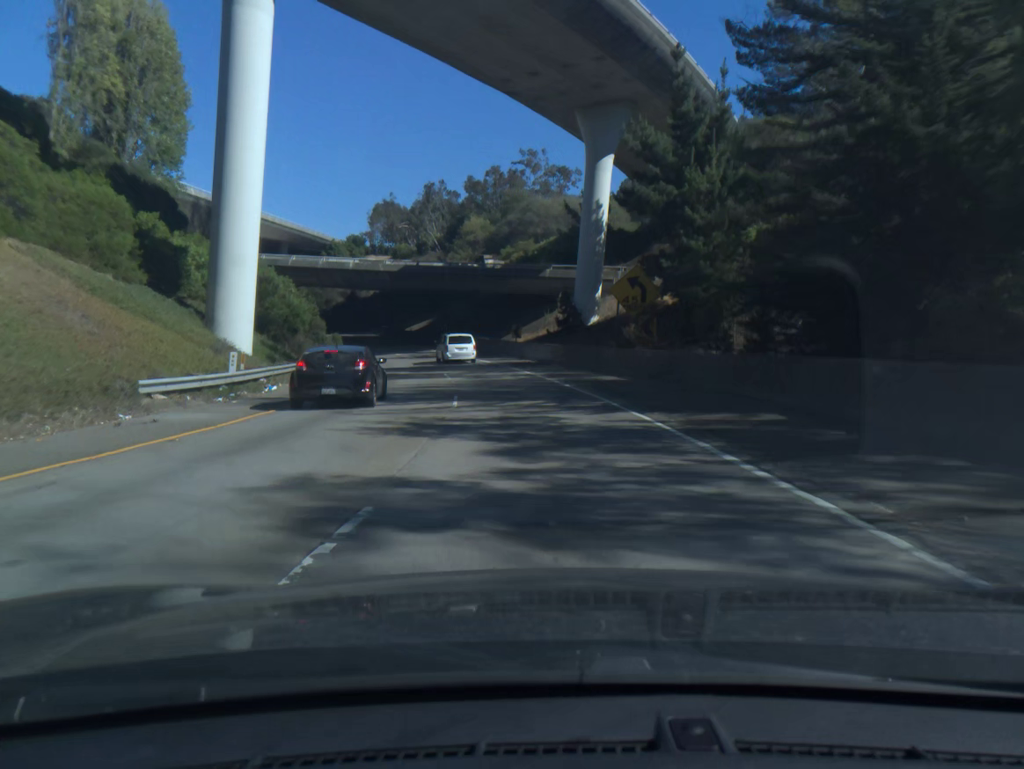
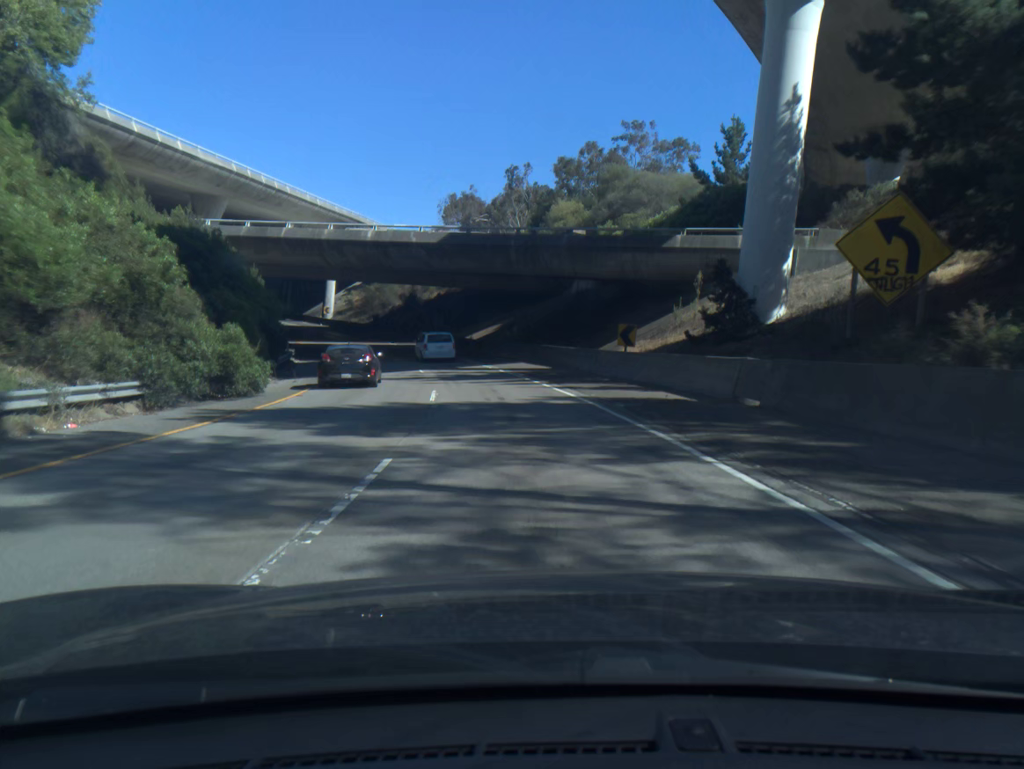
(-1.3, +26.5) m; -6°
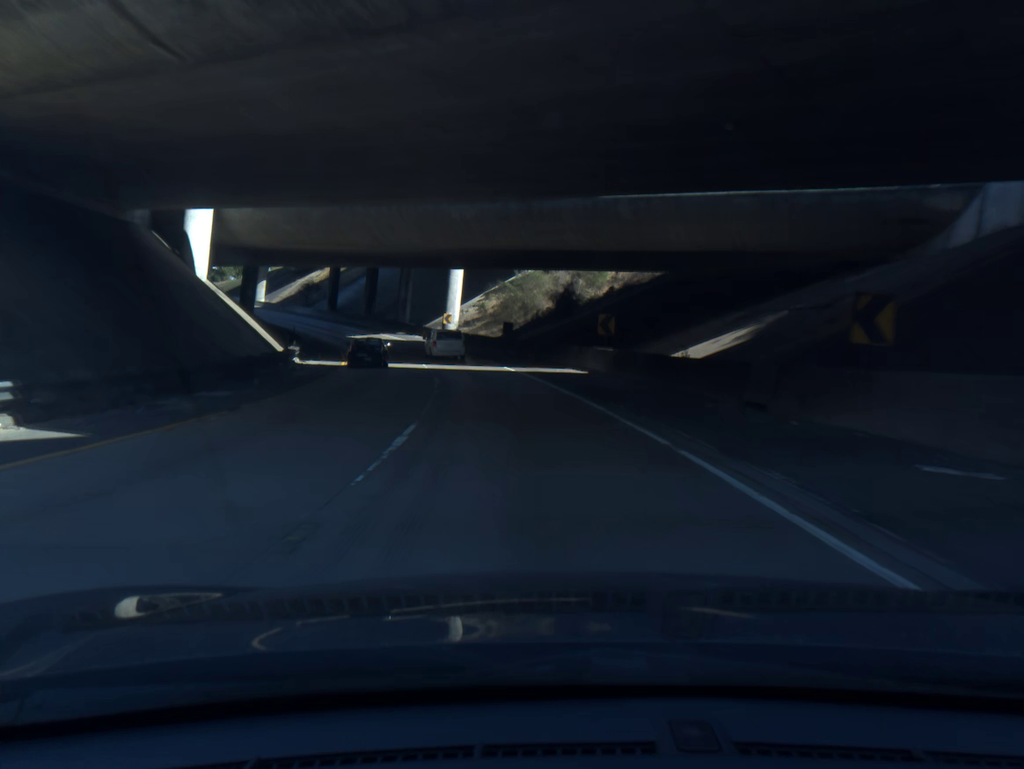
(-4.3, +39.3) m; -13°
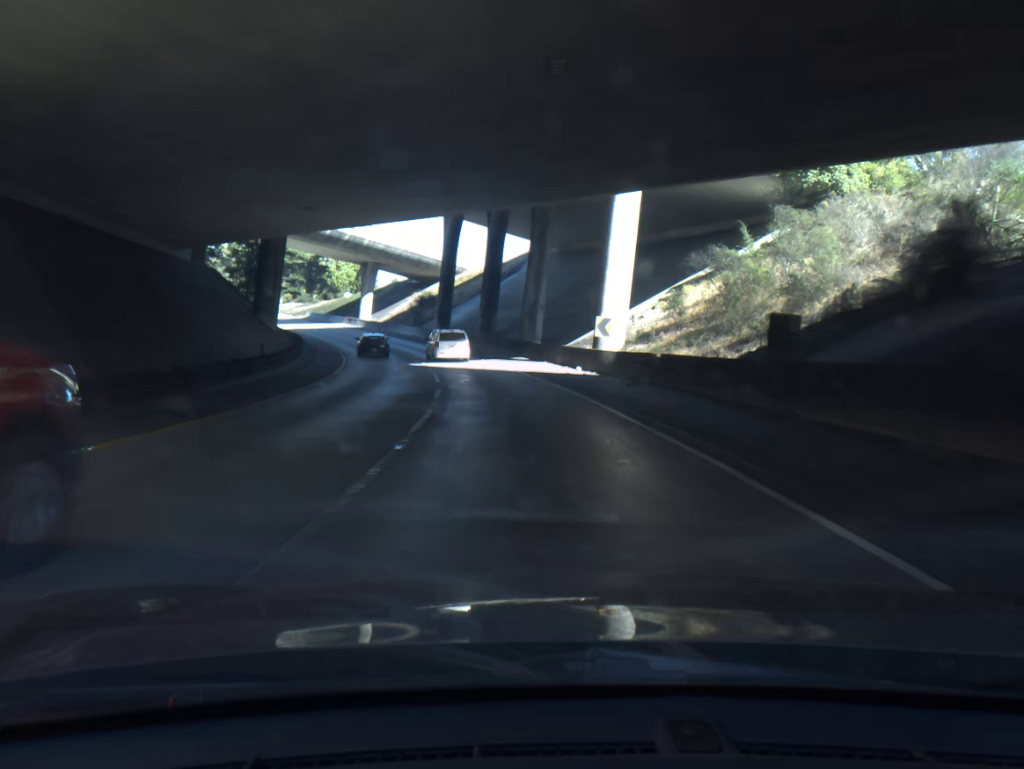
(-3.9, +38.5) m; -12°
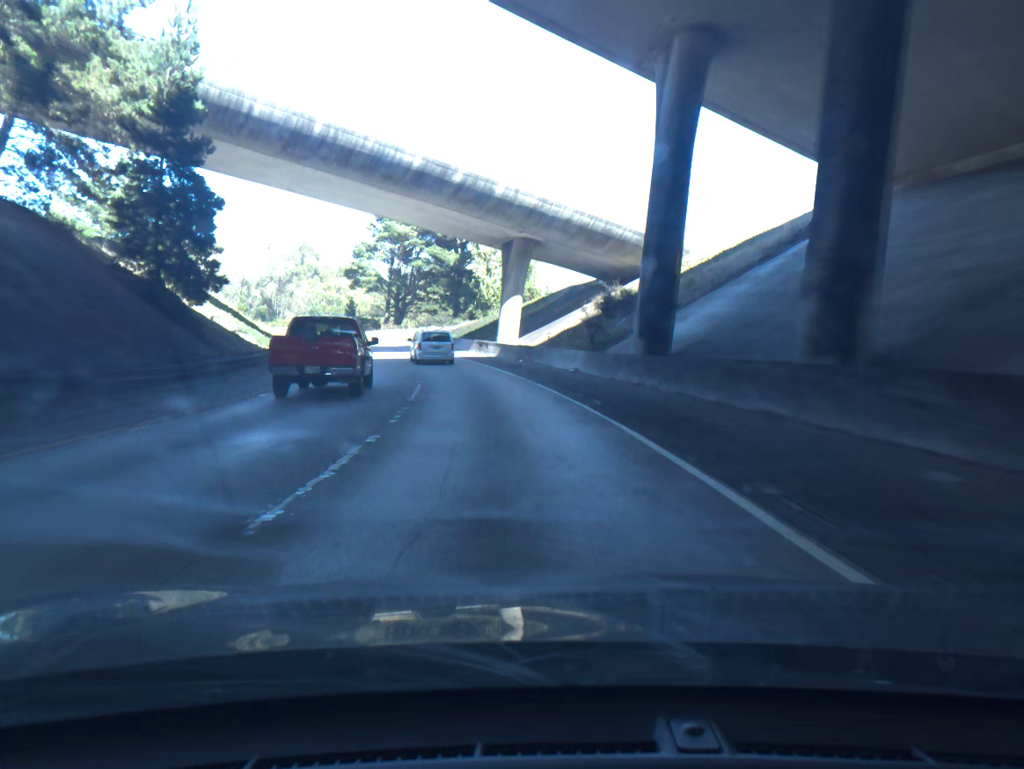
(-6.2, +49.3) m; -15°
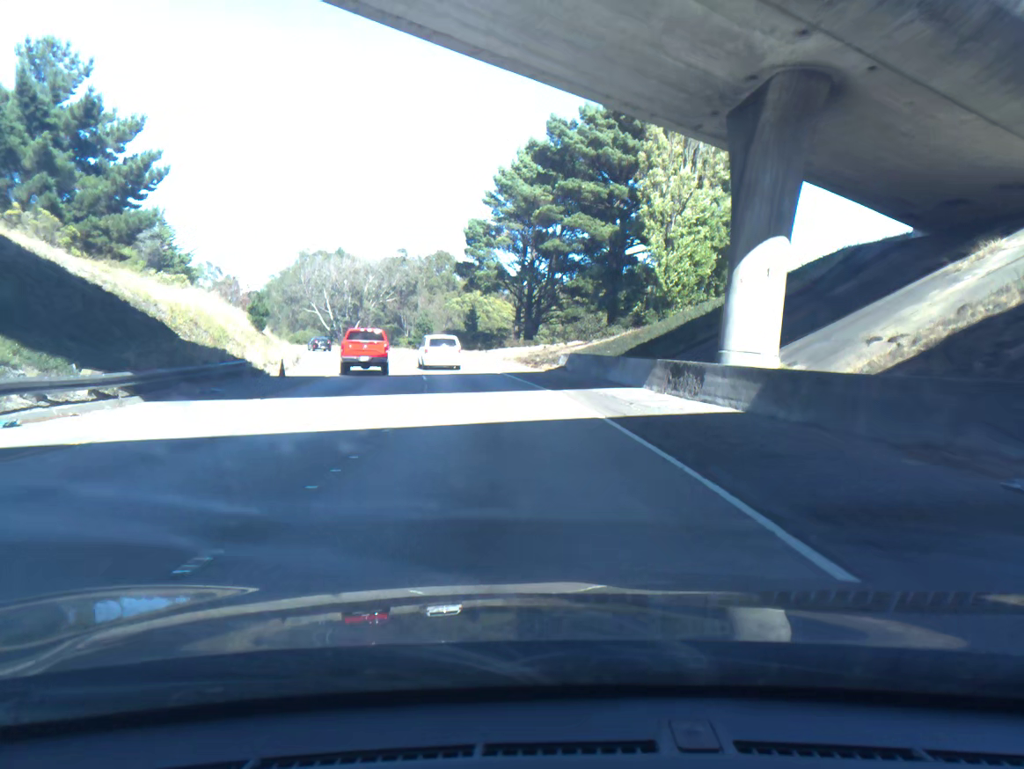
(-3.5, +35.1) m; -12°
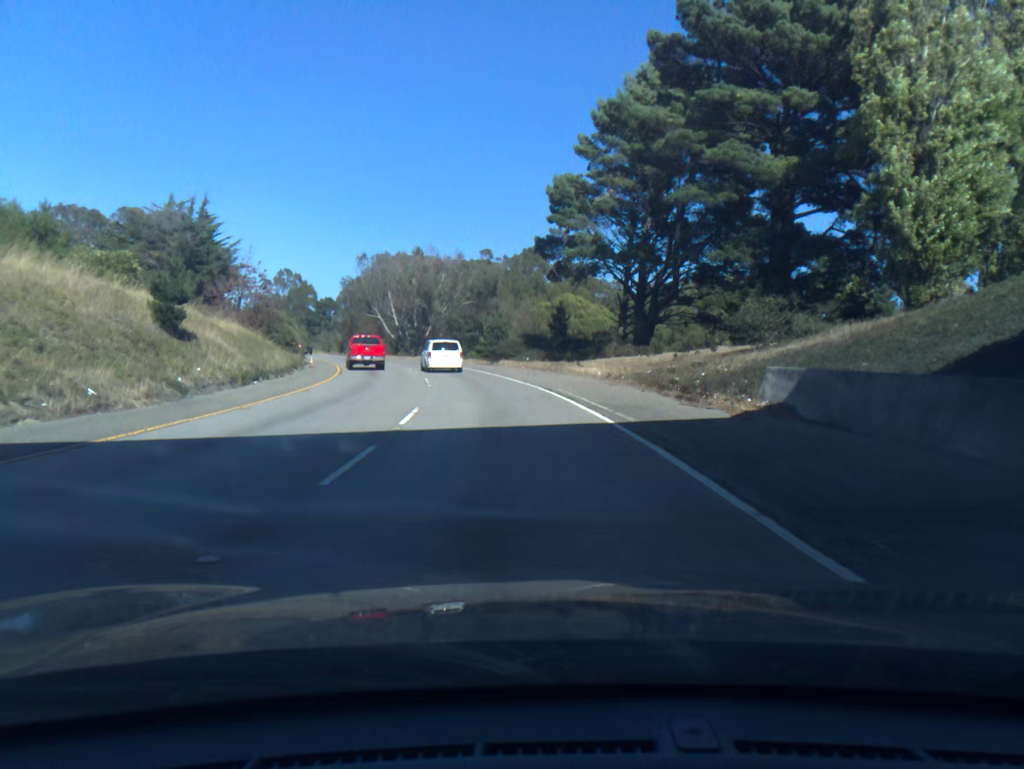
(-1.3, +22.5) m; -7°
